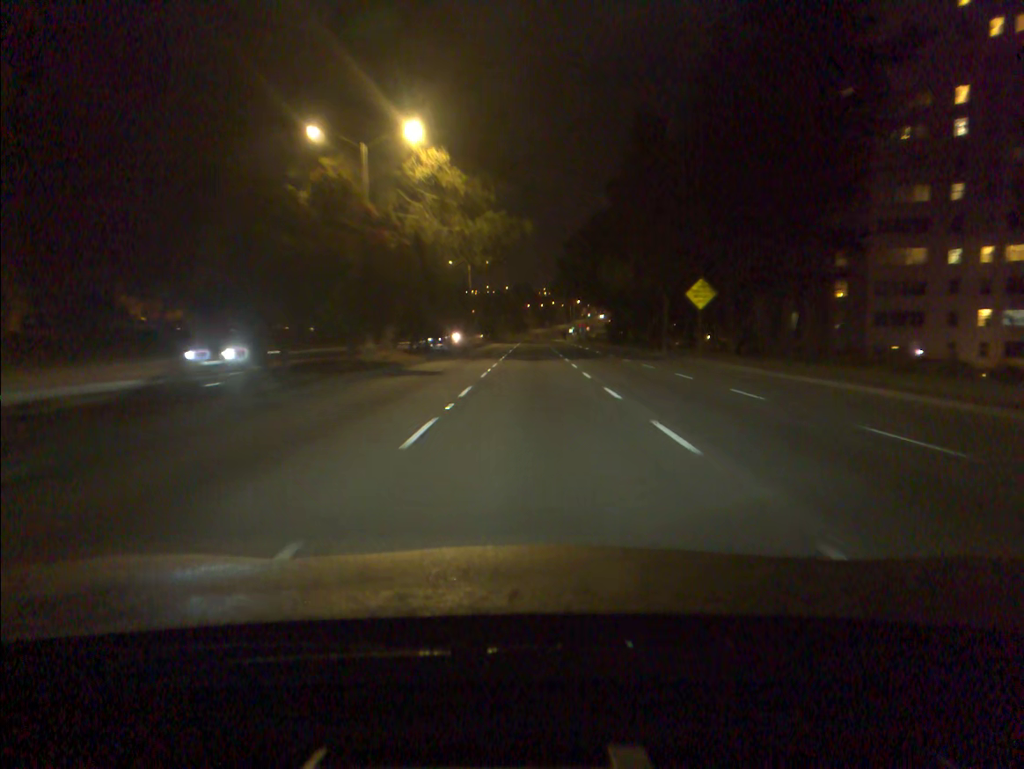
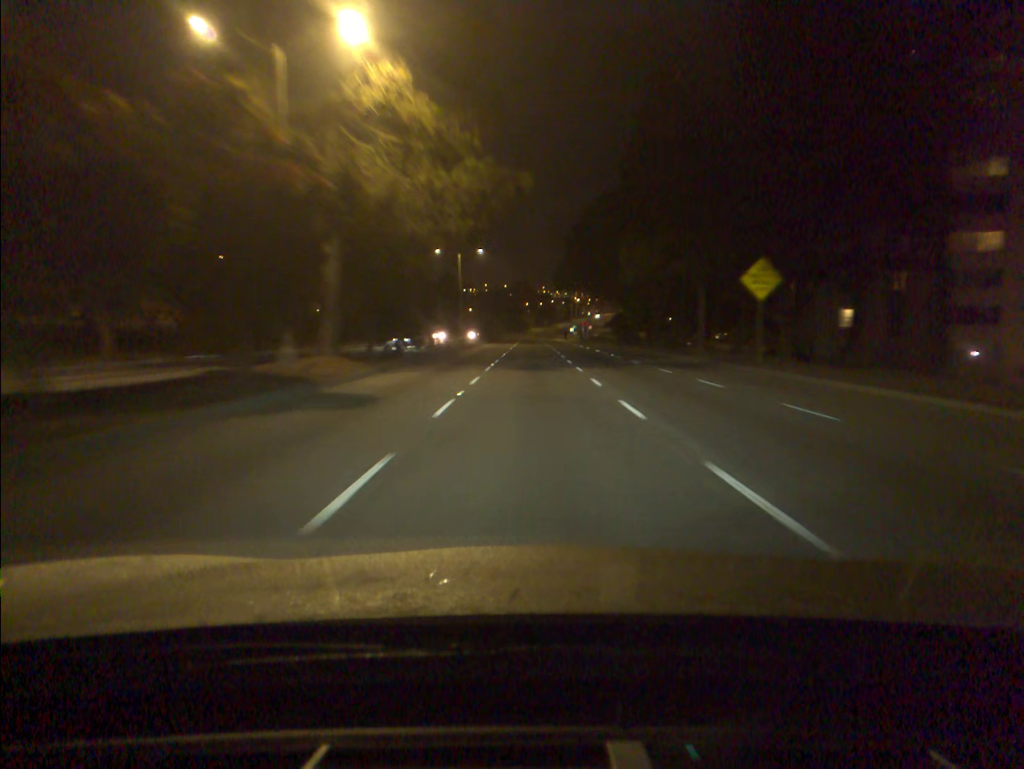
(0.0, +11.4) m; 0°
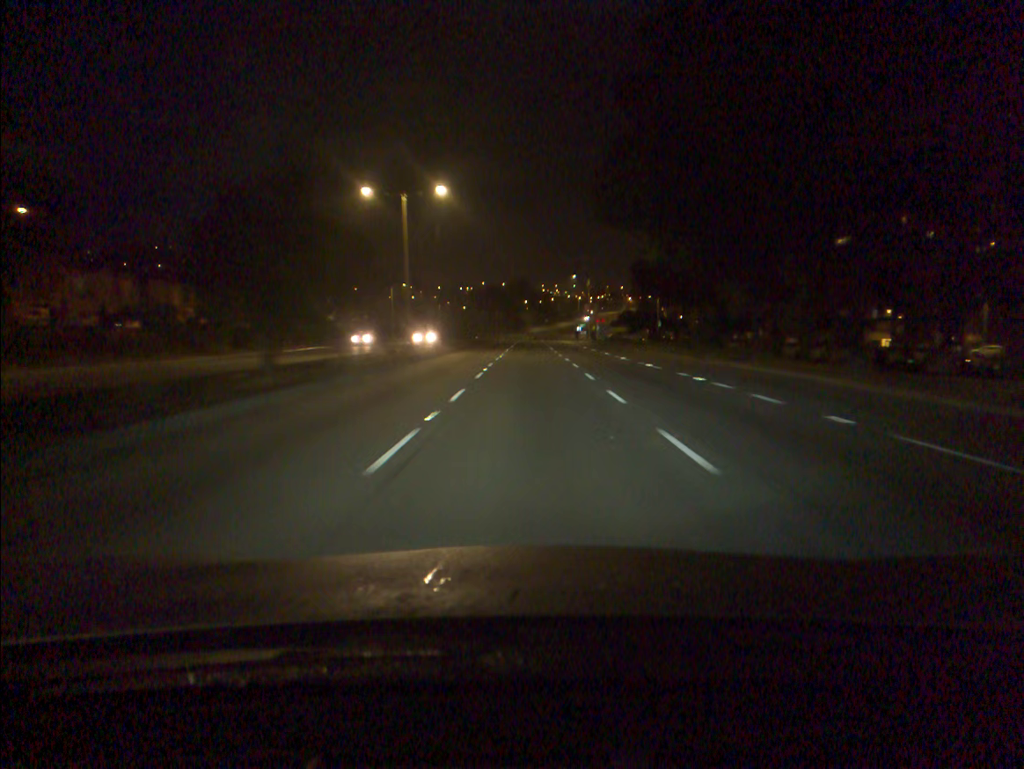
(0.0, +34.5) m; 0°
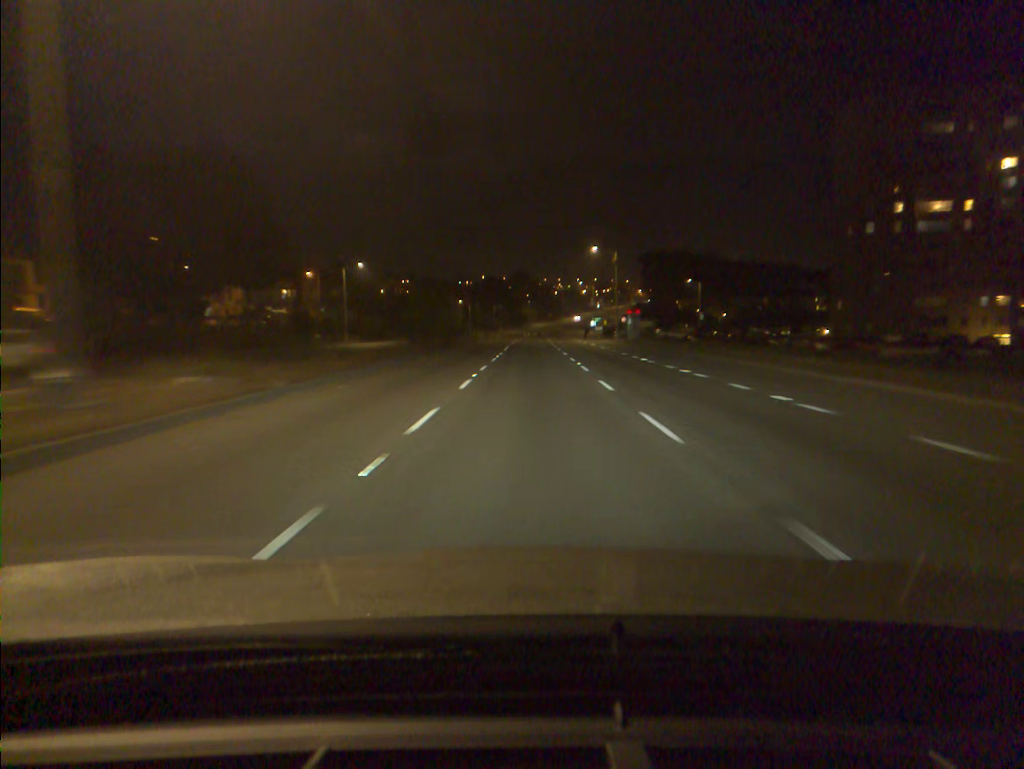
(0.0, +34.6) m; 0°
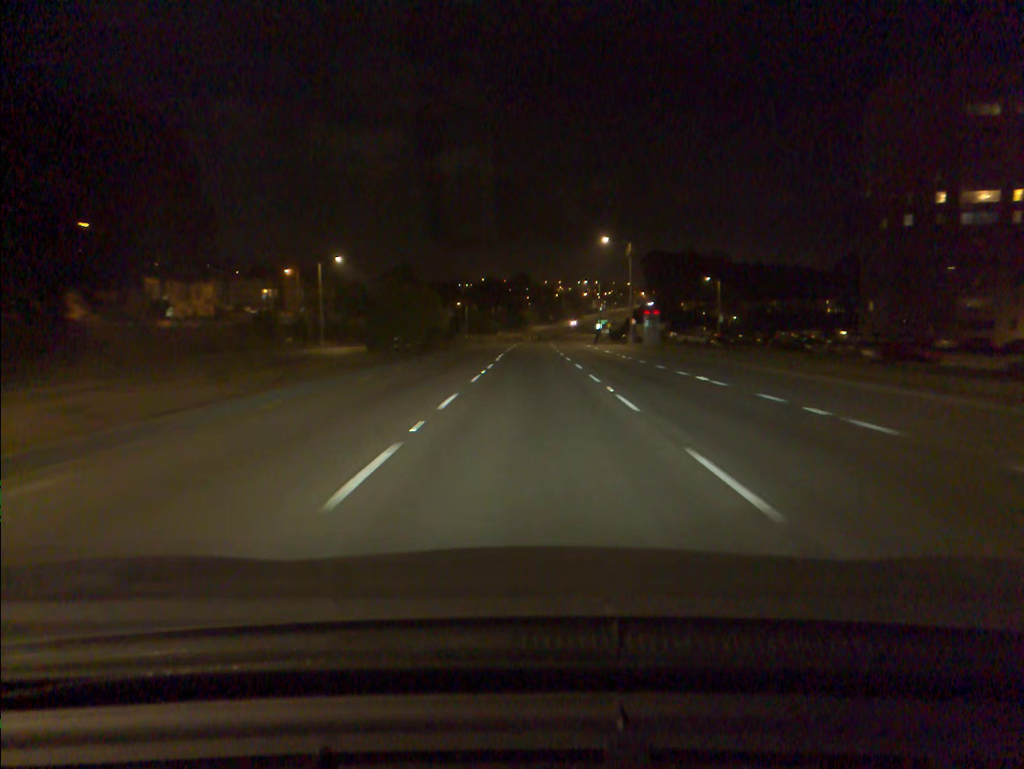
(0.0, +11.4) m; 0°
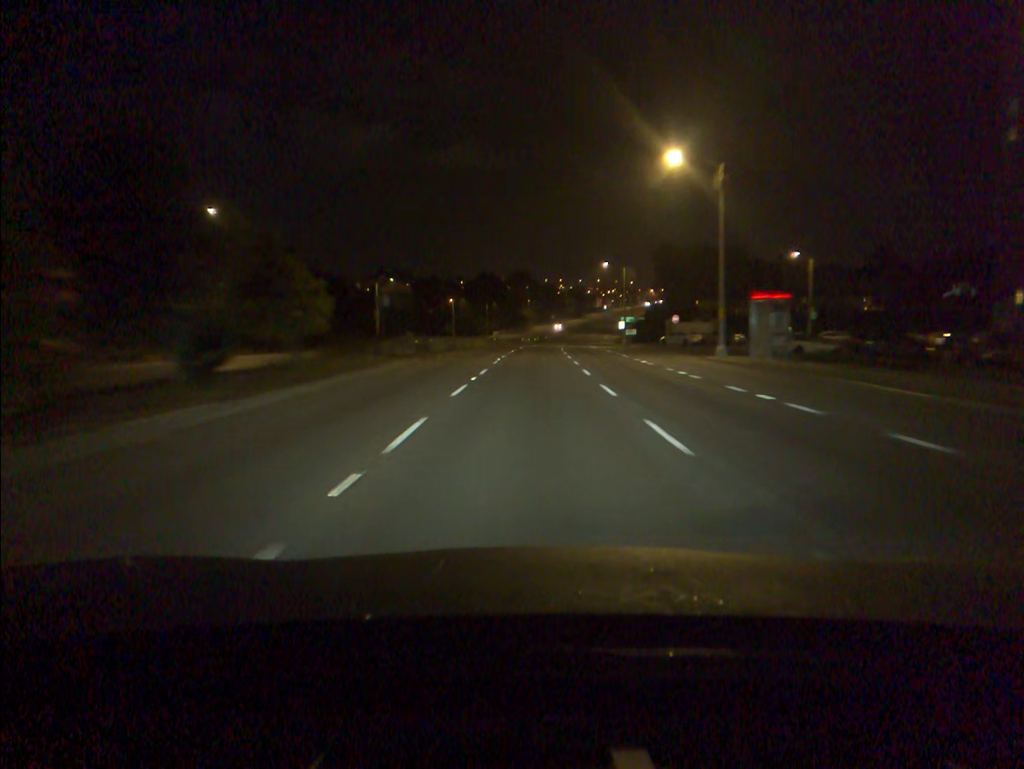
(0.0, +34.1) m; 0°
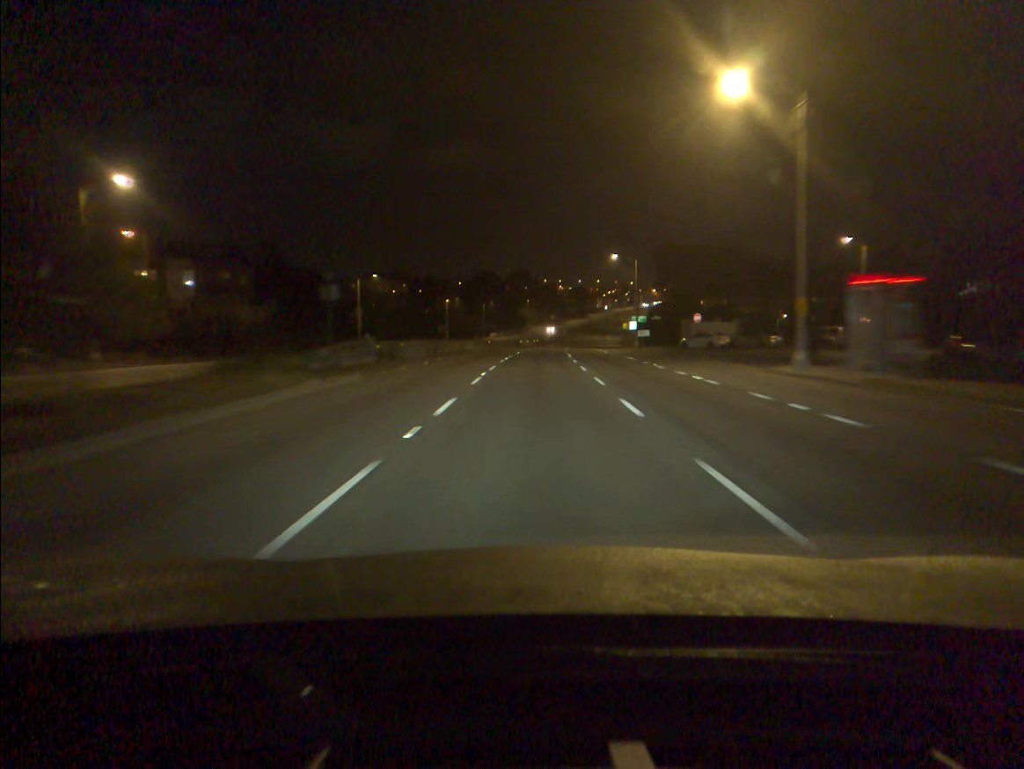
(0.0, +11.3) m; 0°
